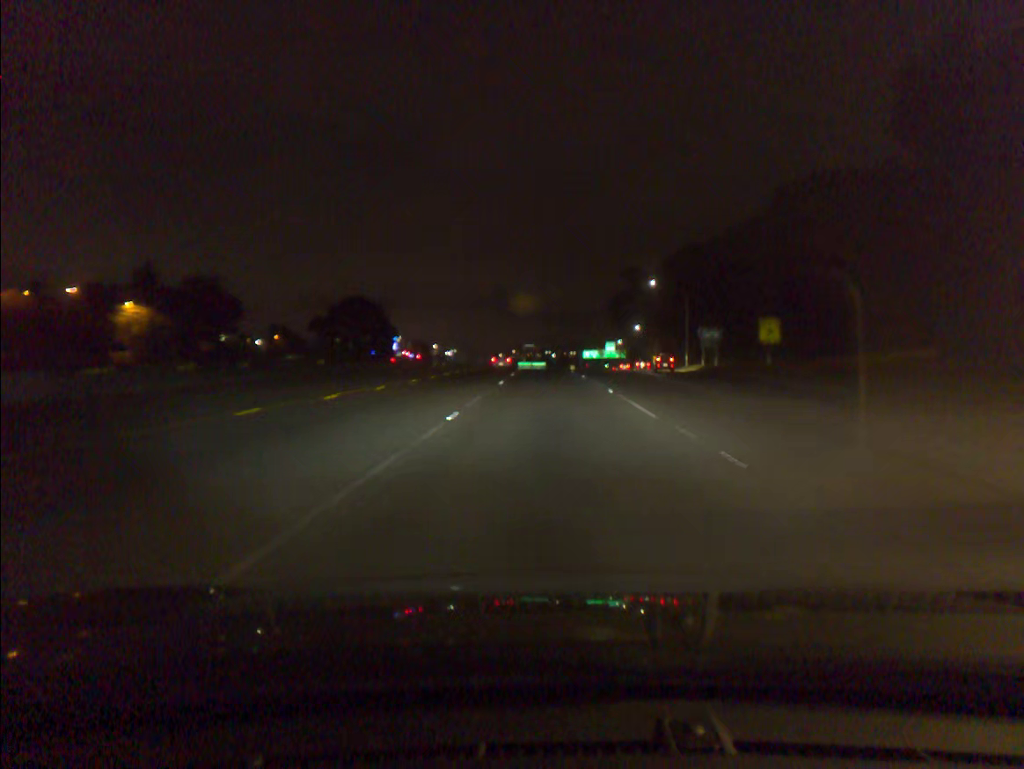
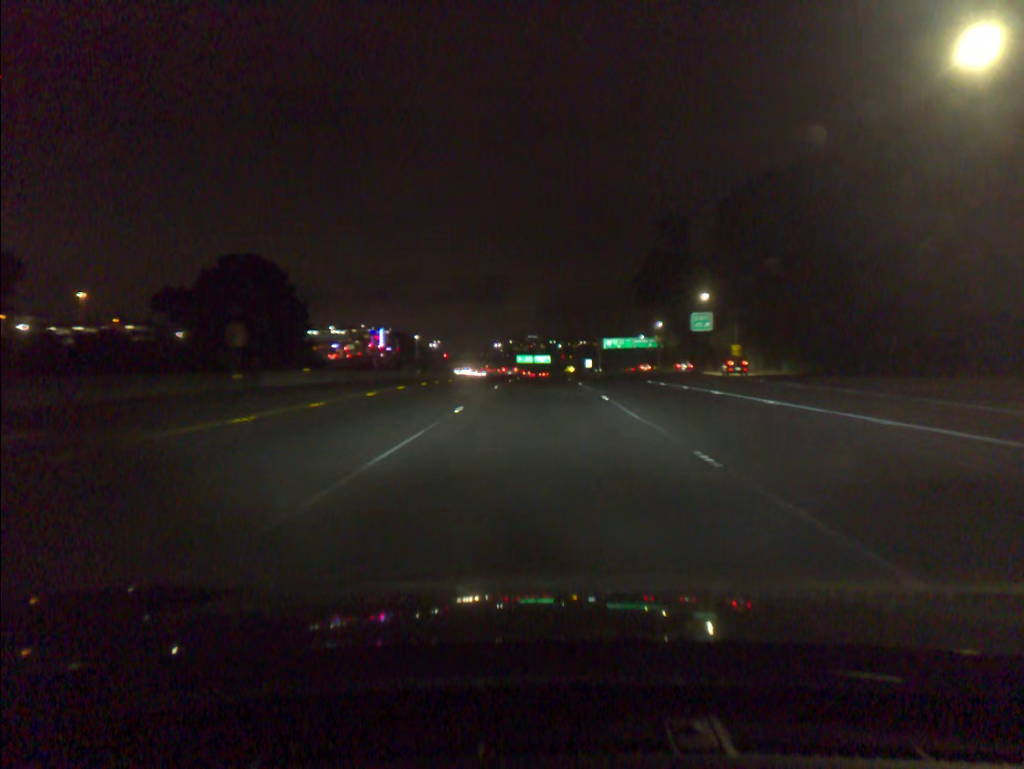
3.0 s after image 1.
(+0.3, +71.7) m; 0°
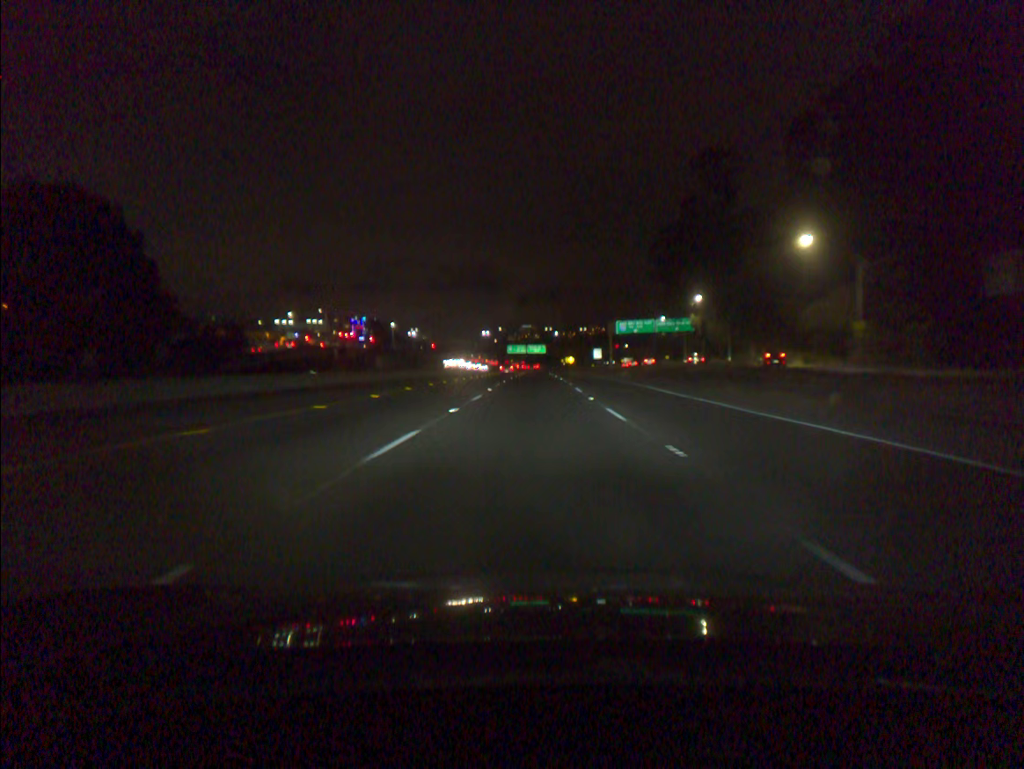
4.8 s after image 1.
(+0.2, +43.2) m; 0°
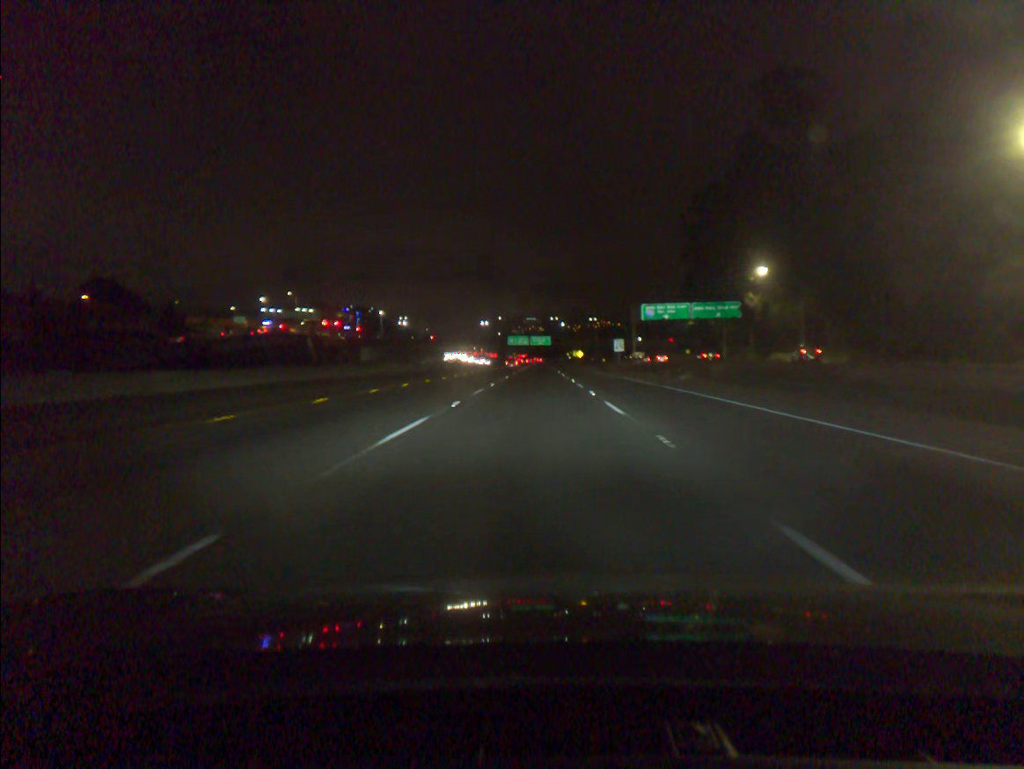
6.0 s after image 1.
(0.0, +29.0) m; 0°
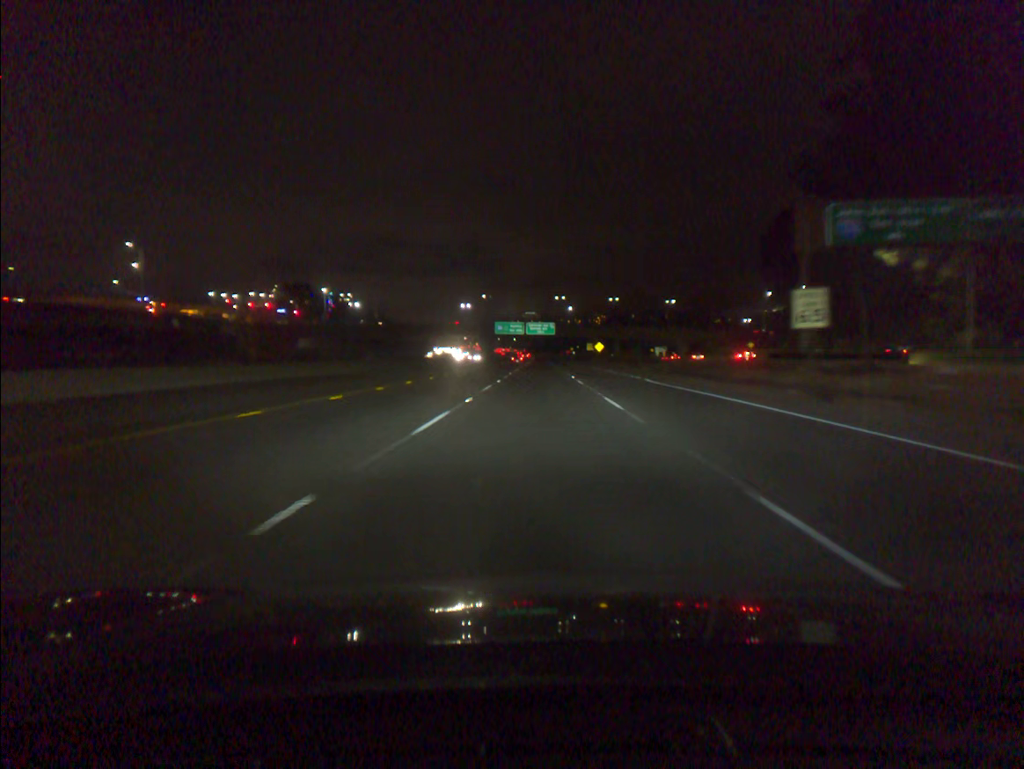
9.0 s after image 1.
(-0.2, +72.3) m; 0°
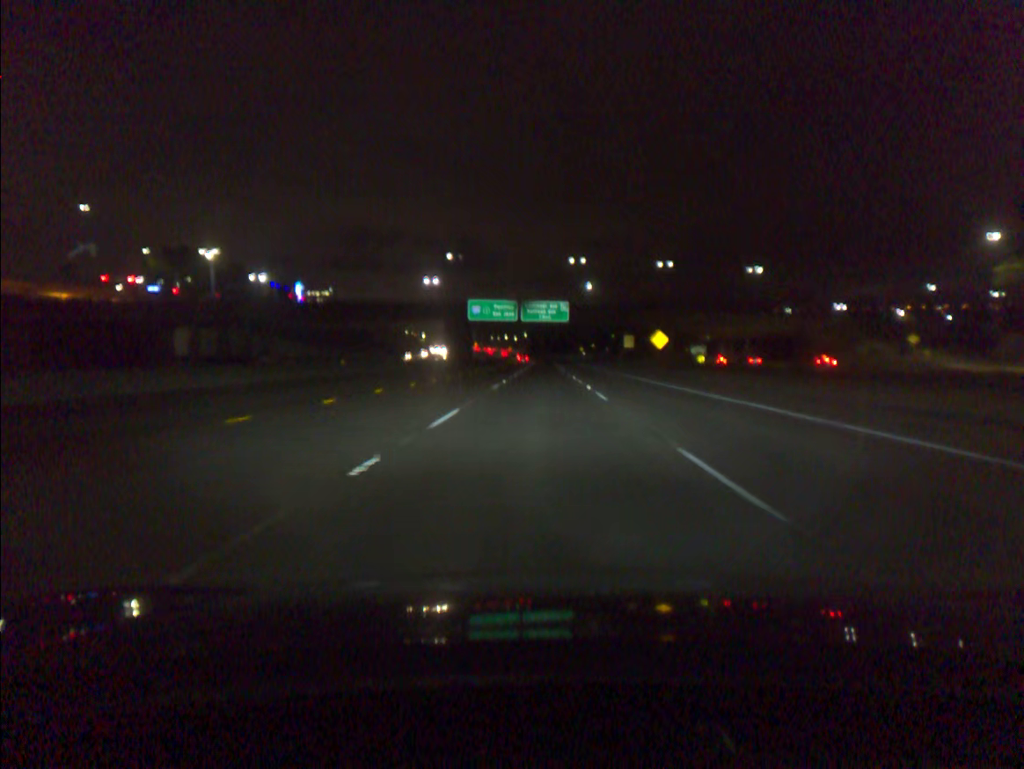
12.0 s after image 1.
(-0.1, +73.1) m; 0°
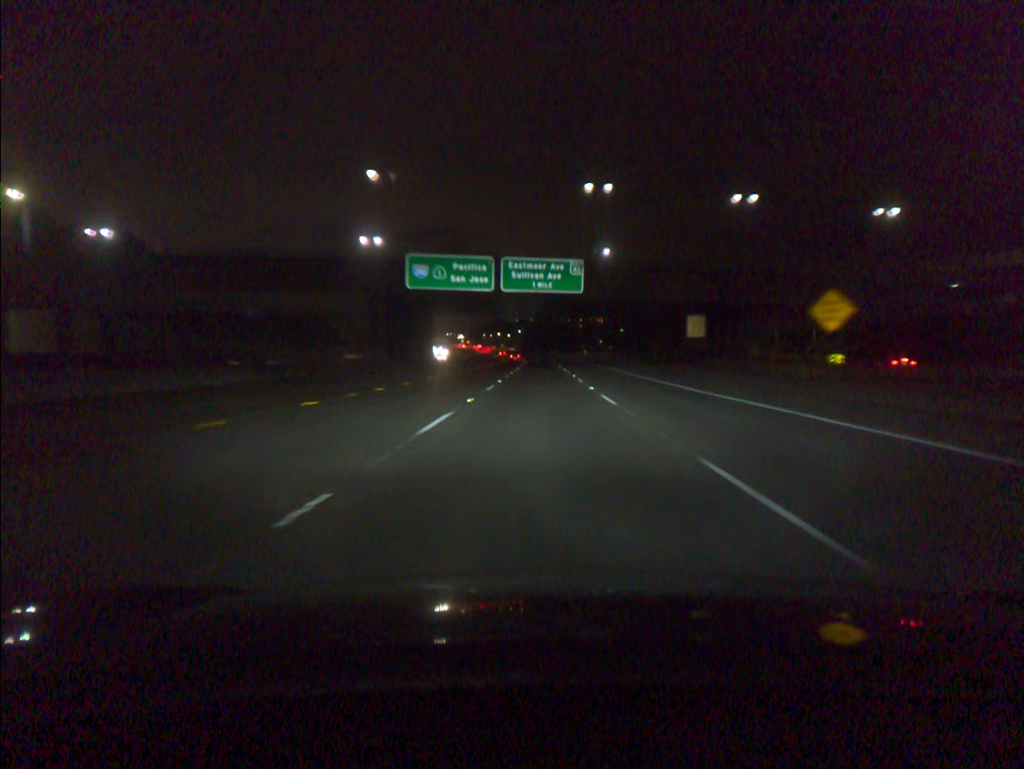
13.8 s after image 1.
(+0.1, +46.0) m; 0°
